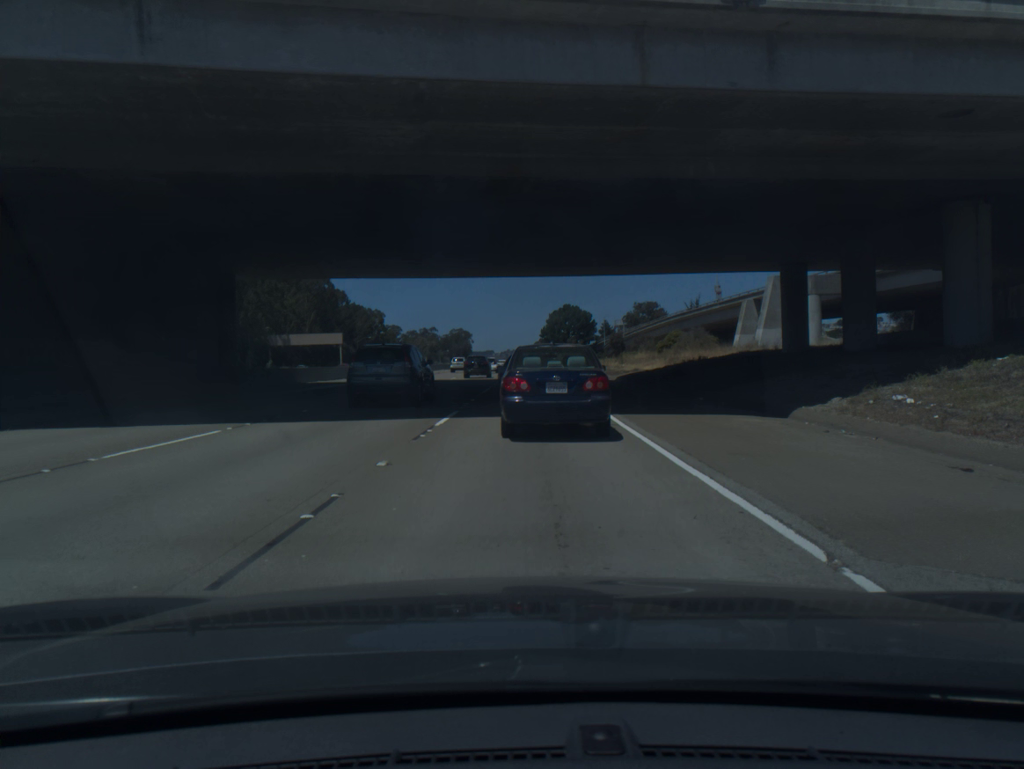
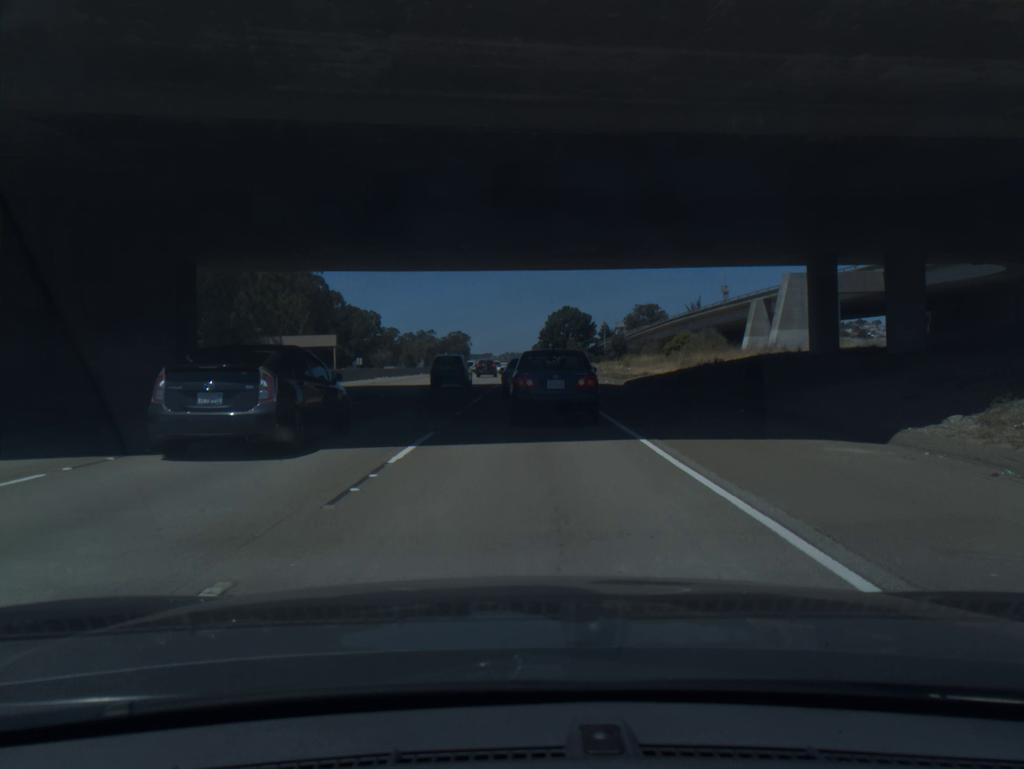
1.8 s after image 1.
(0.0, +4.9) m; +1°
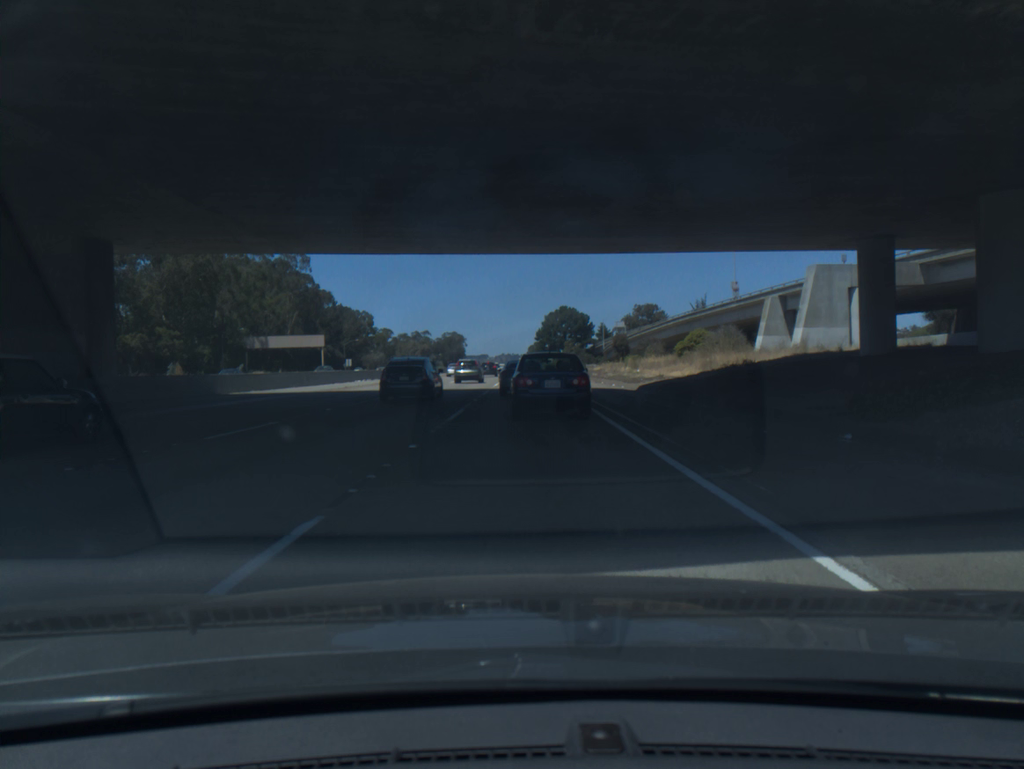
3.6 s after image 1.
(-0.1, +6.9) m; -1°
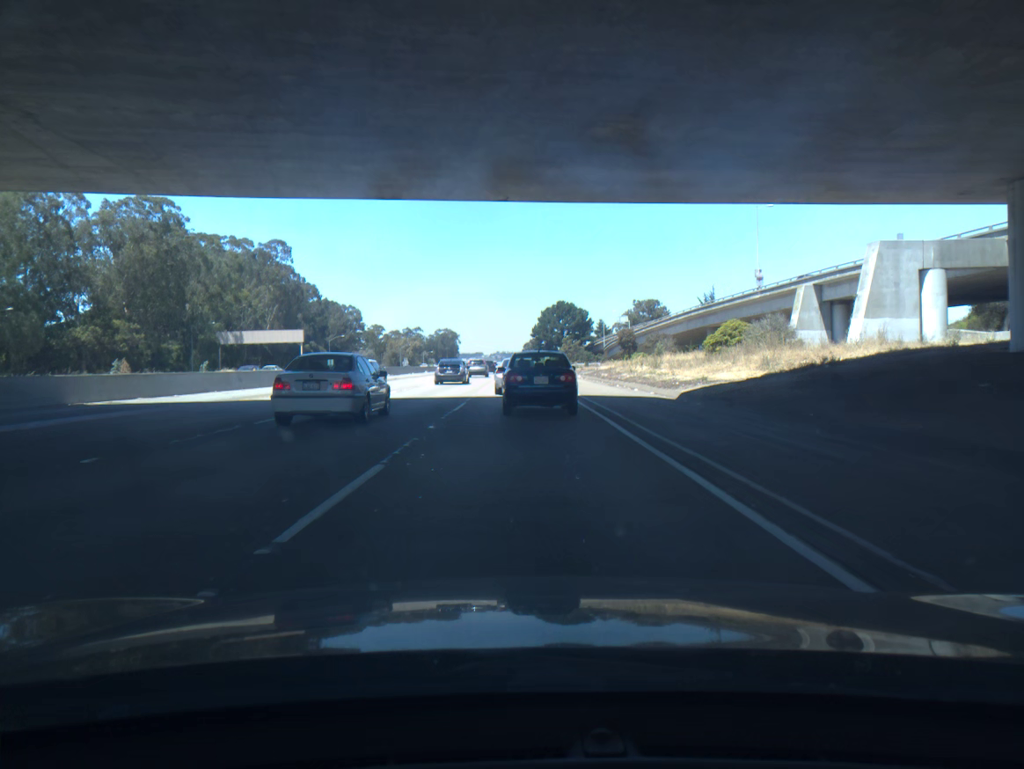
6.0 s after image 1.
(0.0, +11.0) m; 0°
